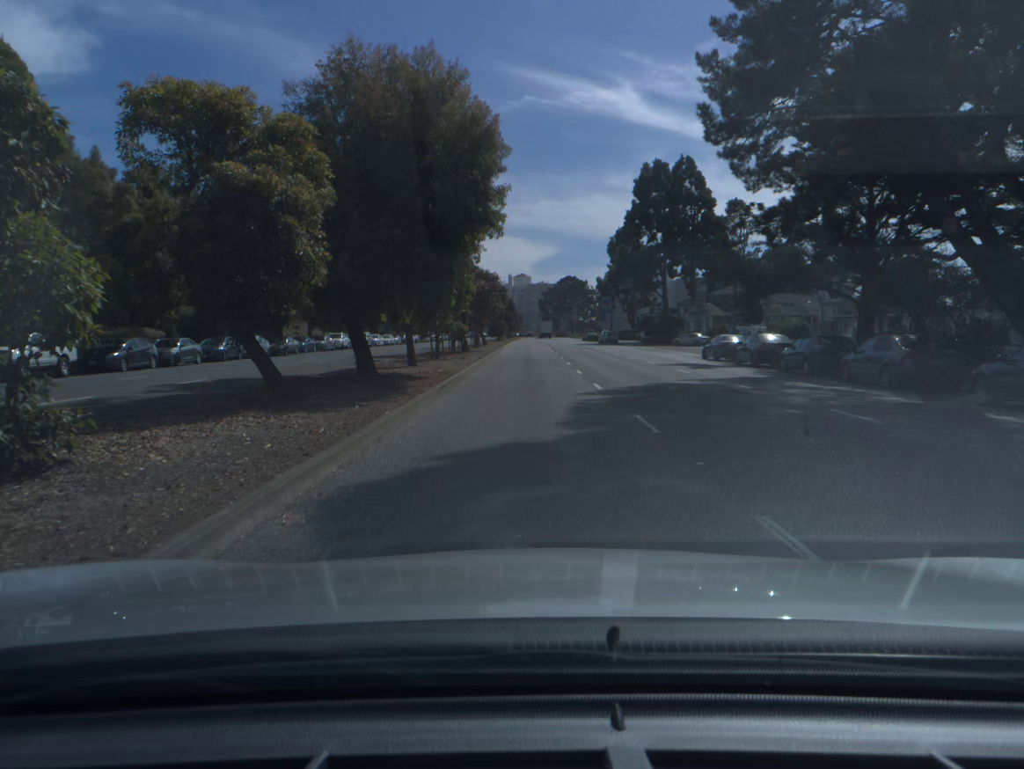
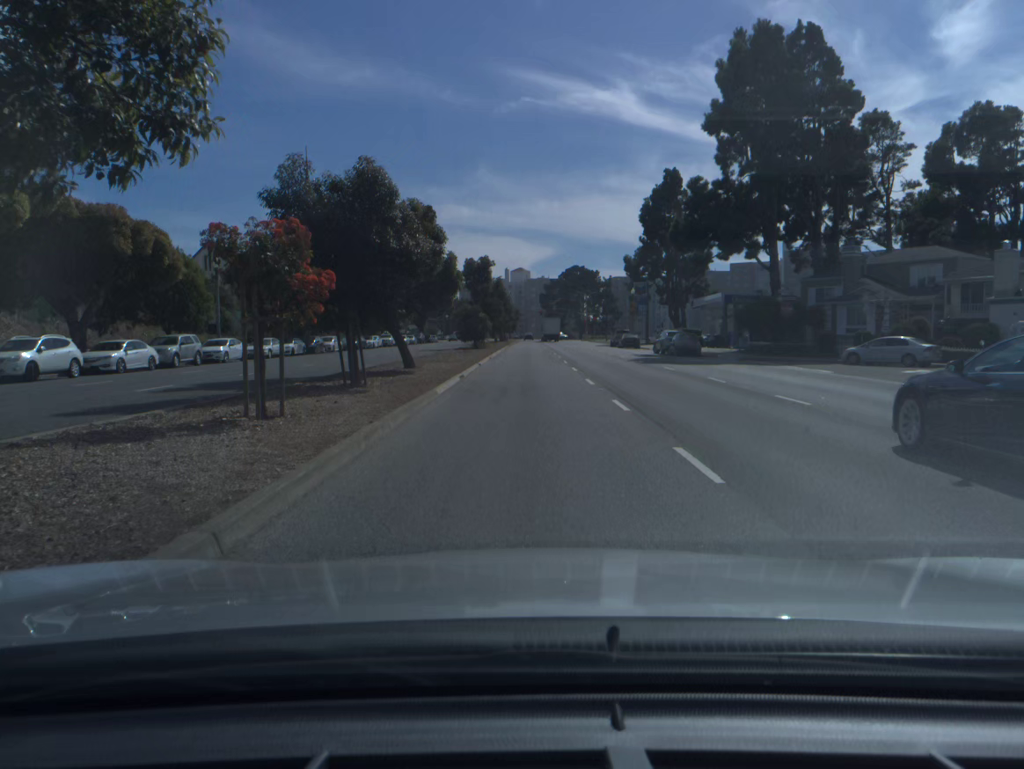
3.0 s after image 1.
(+0.1, +47.4) m; 0°
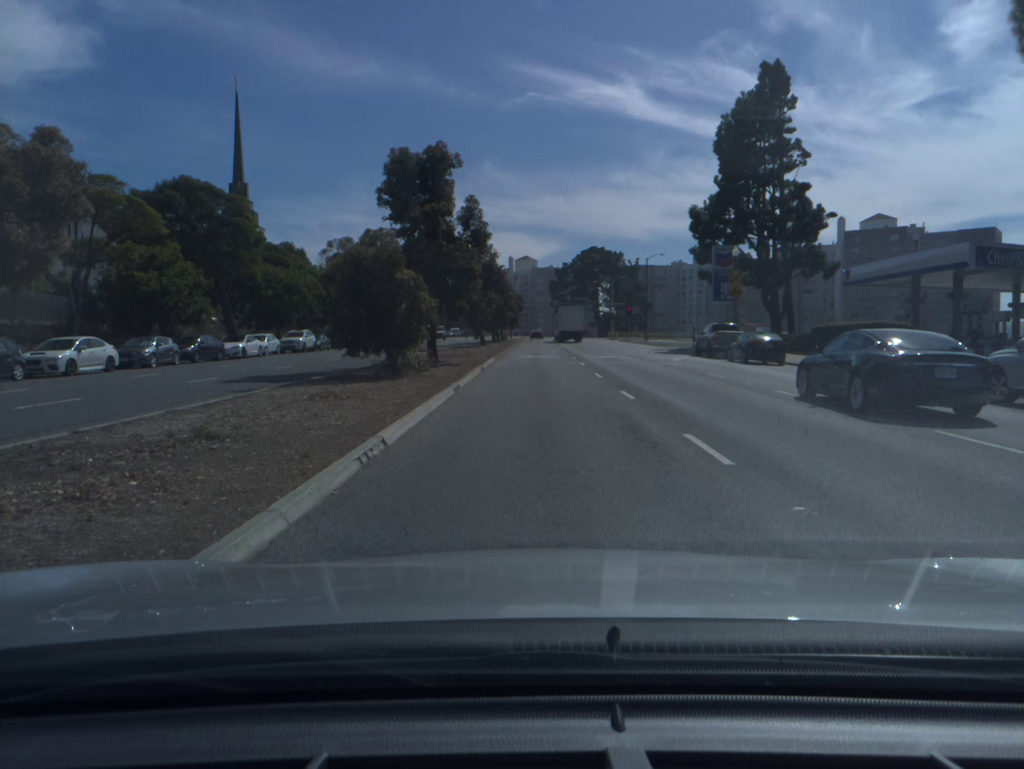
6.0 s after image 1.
(-0.2, +42.1) m; -1°
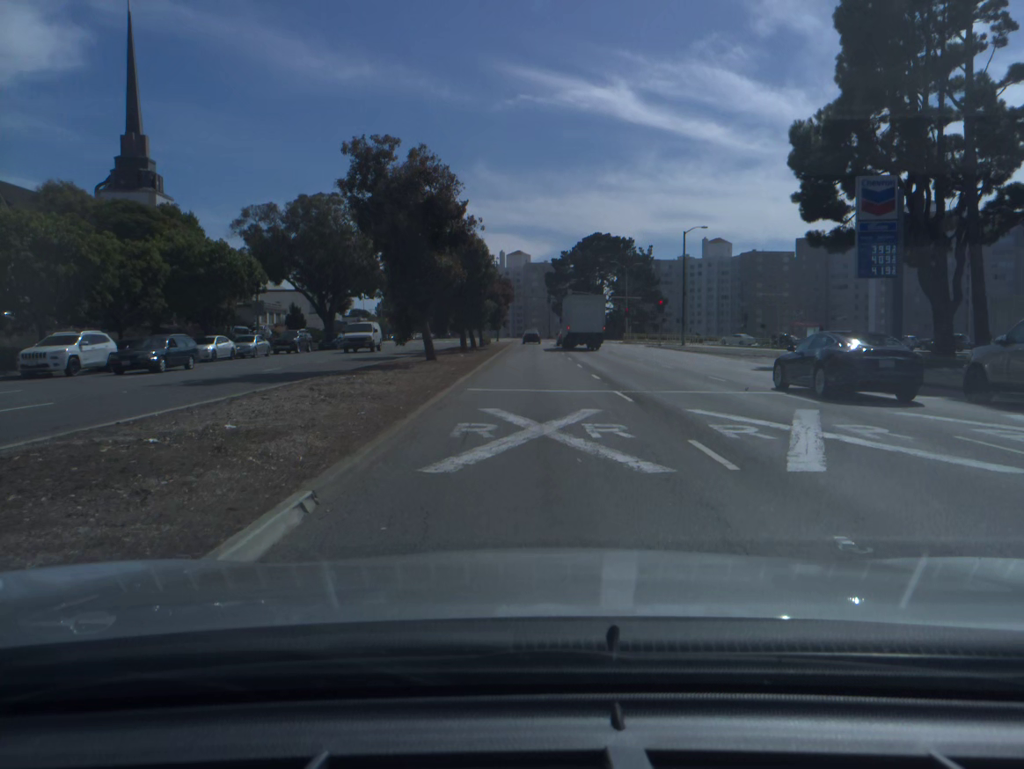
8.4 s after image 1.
(+0.2, +29.9) m; +1°
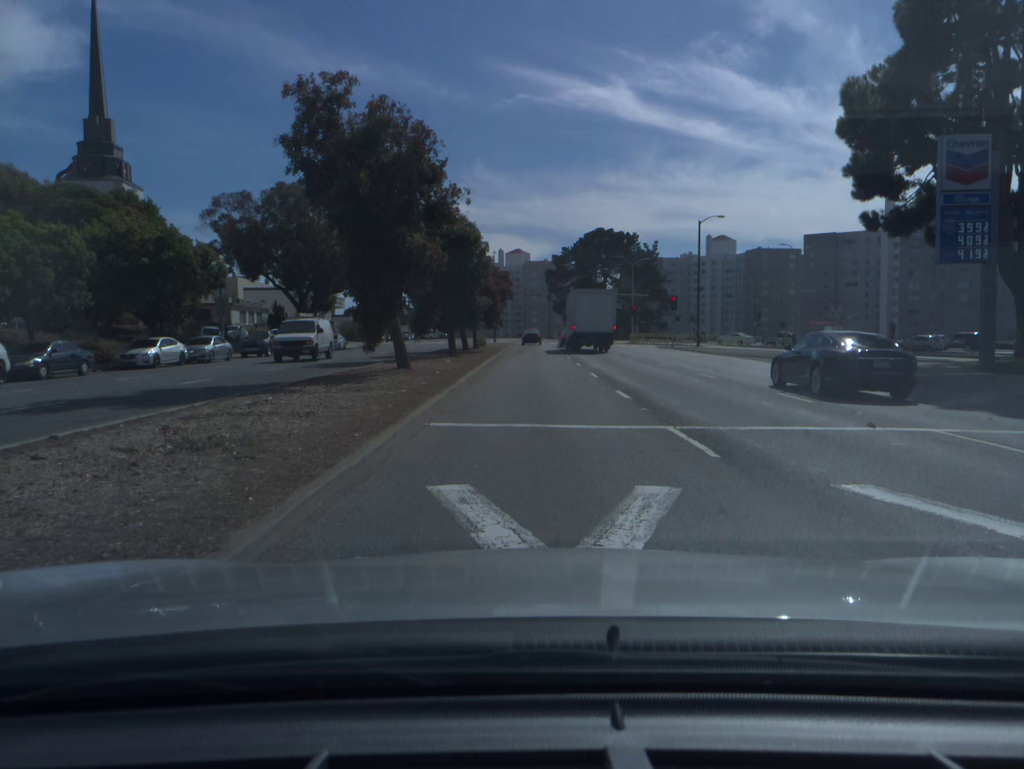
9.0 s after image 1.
(0.0, +7.0) m; 0°
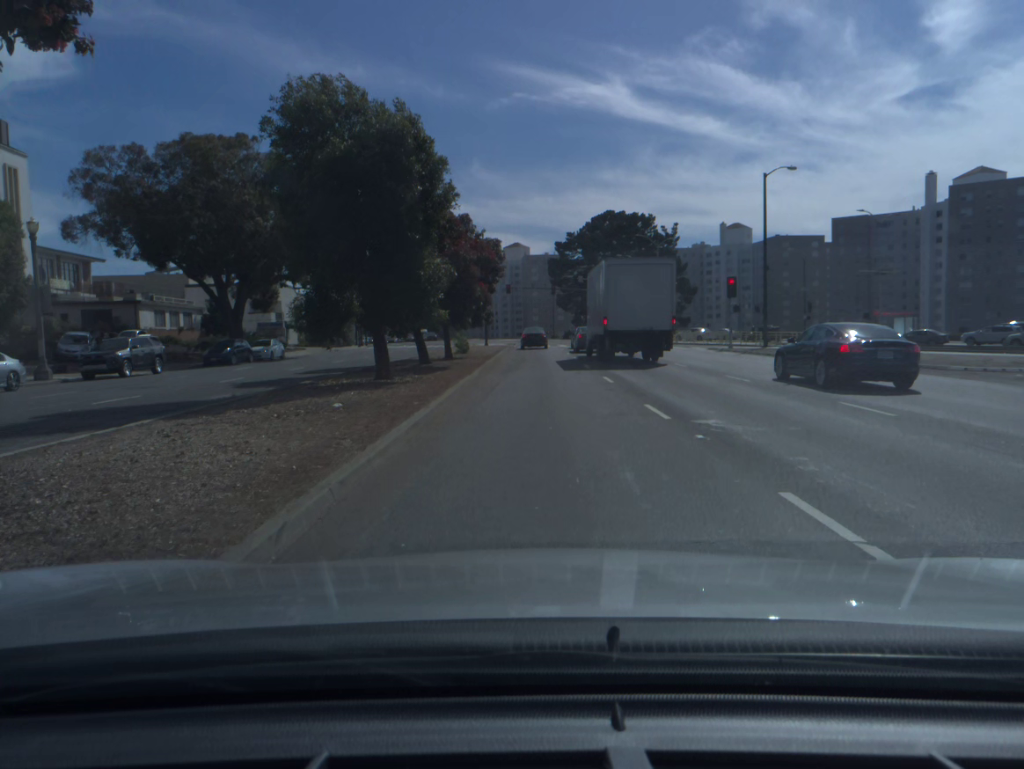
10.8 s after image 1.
(0.0, +19.4) m; 0°
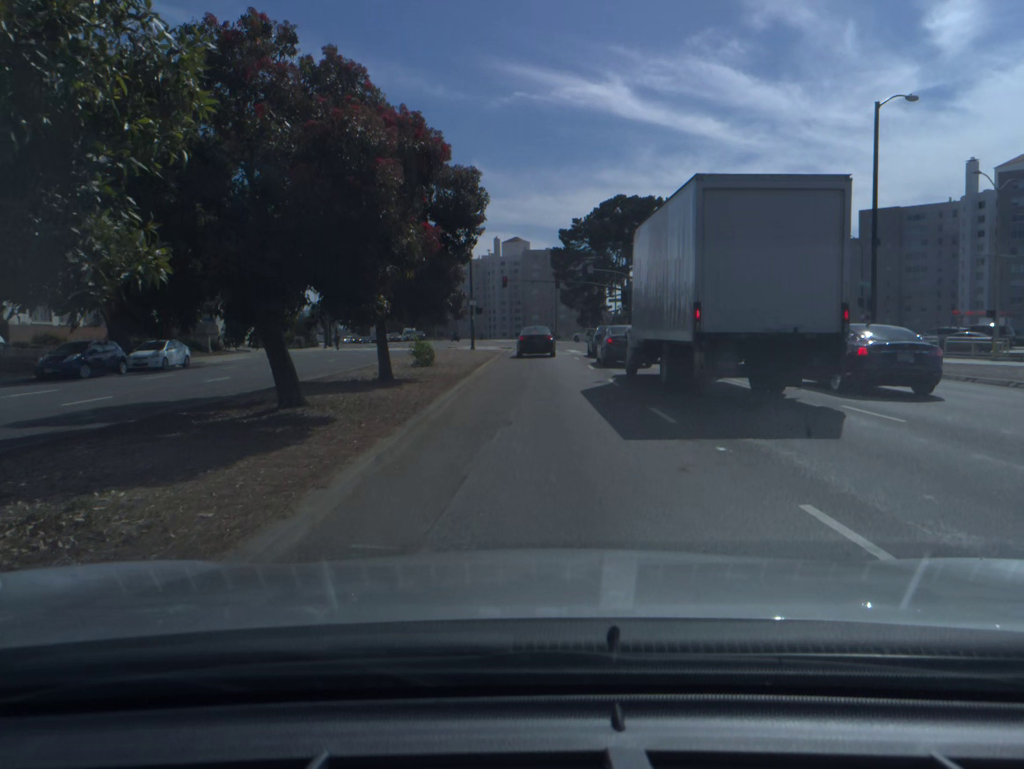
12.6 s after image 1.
(0.0, +16.0) m; 0°
